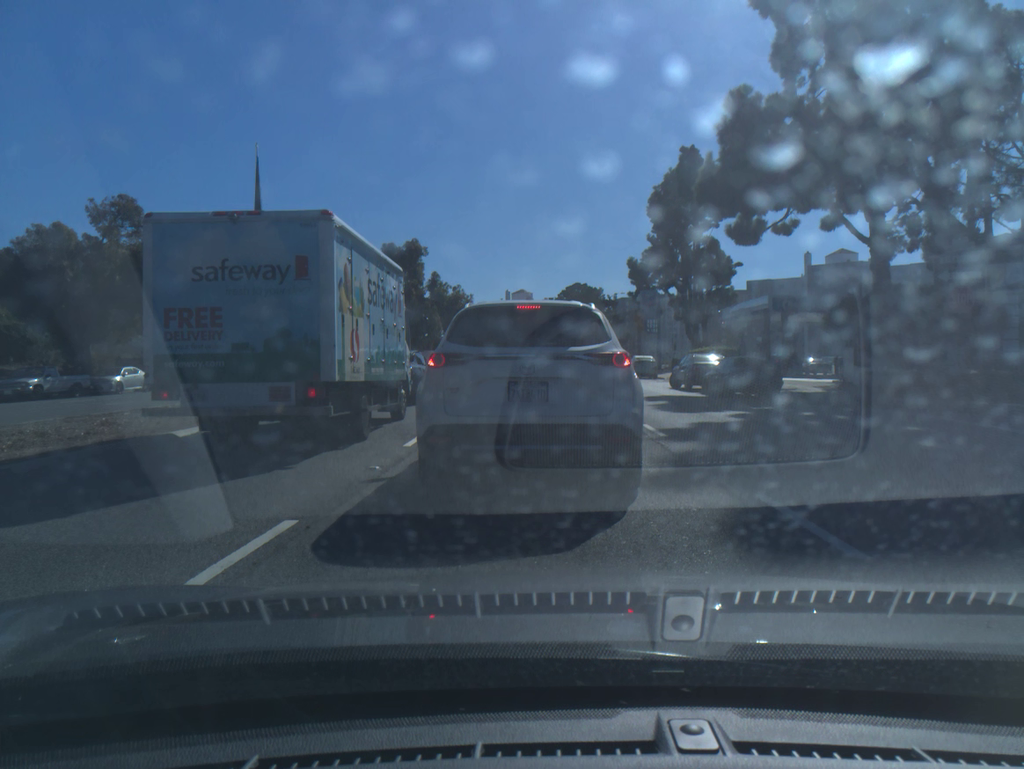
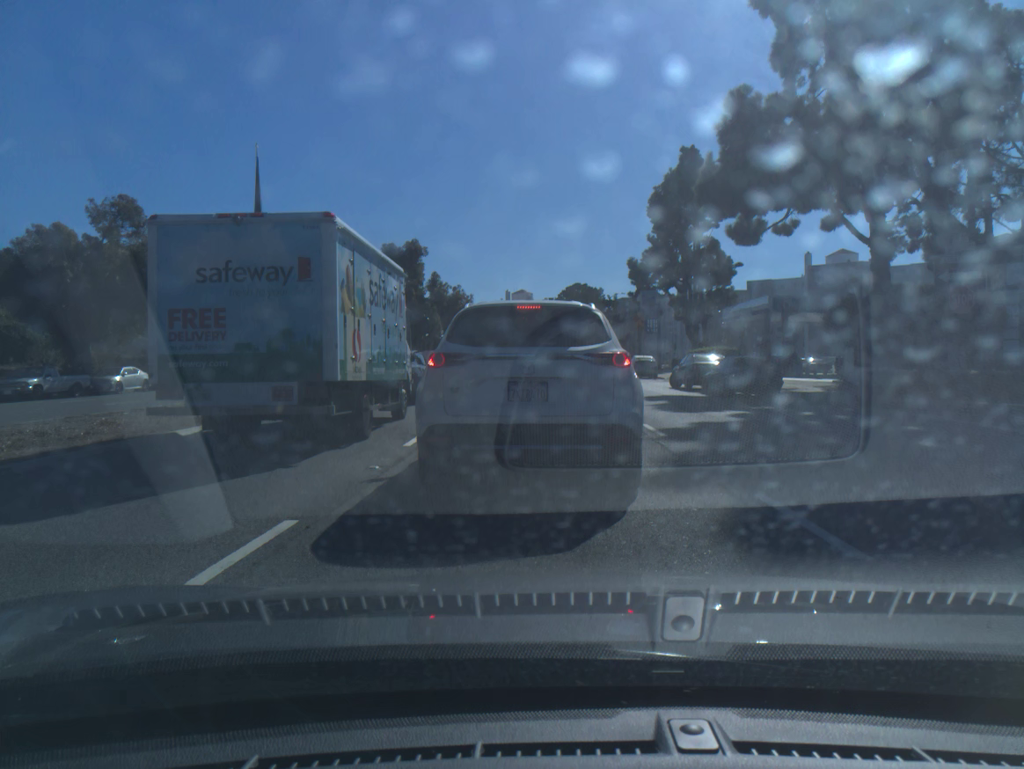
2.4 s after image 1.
(0.0, 0.0) m; 0°
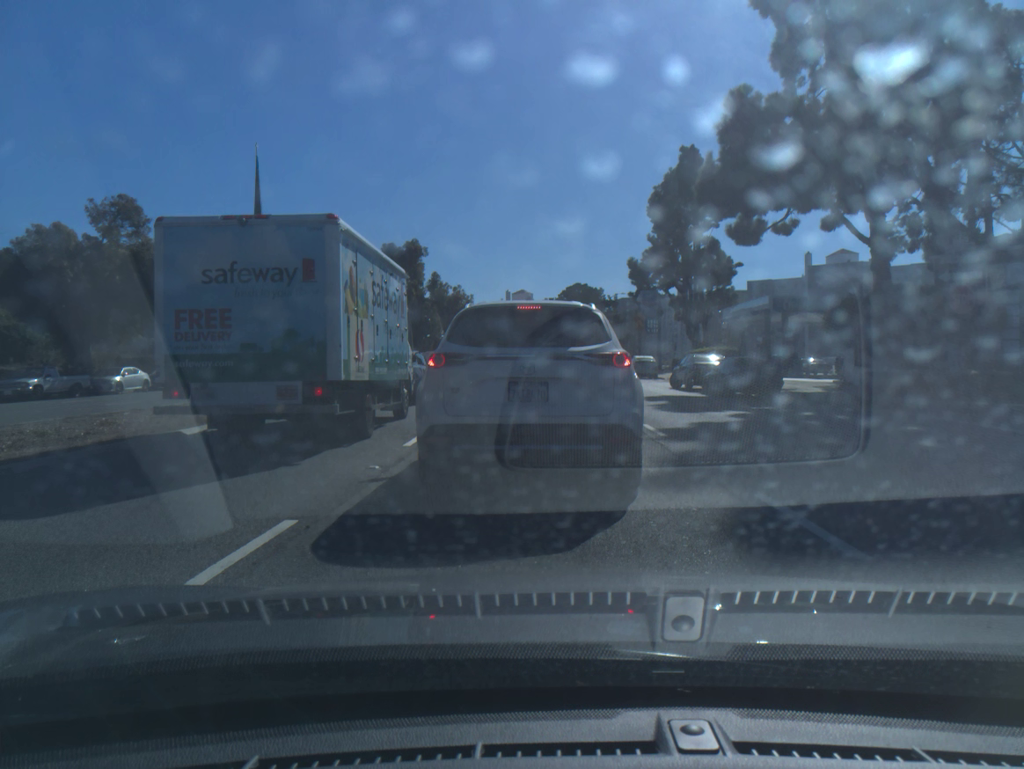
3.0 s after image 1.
(0.0, 0.0) m; 0°
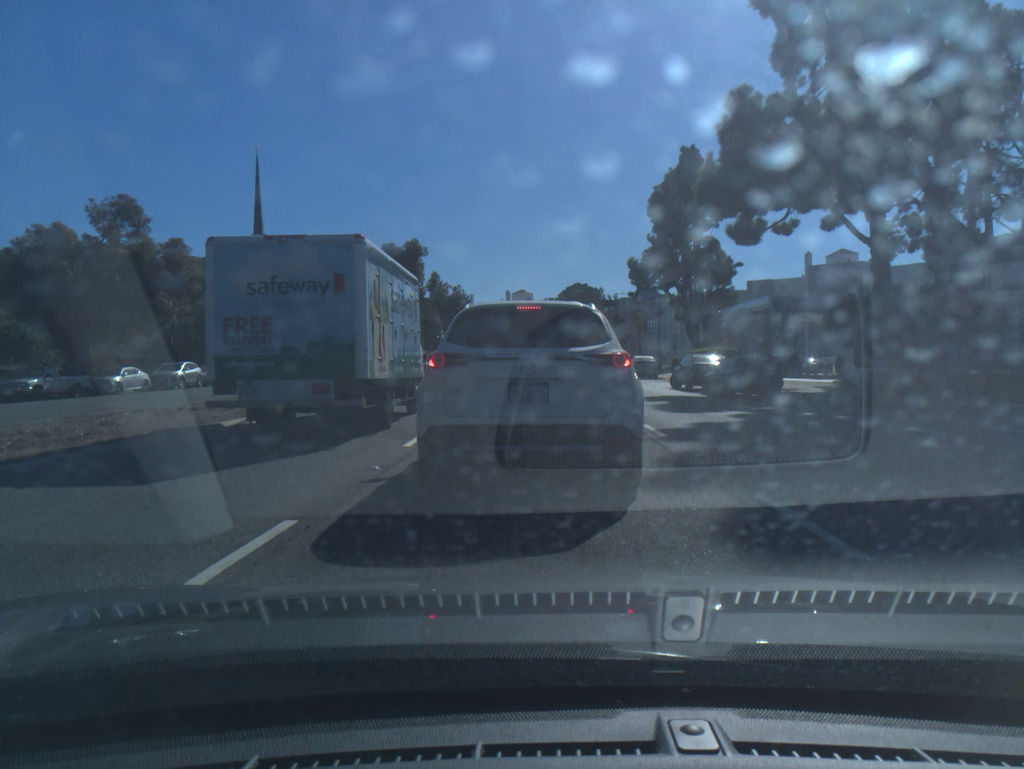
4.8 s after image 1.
(0.0, 0.0) m; 0°
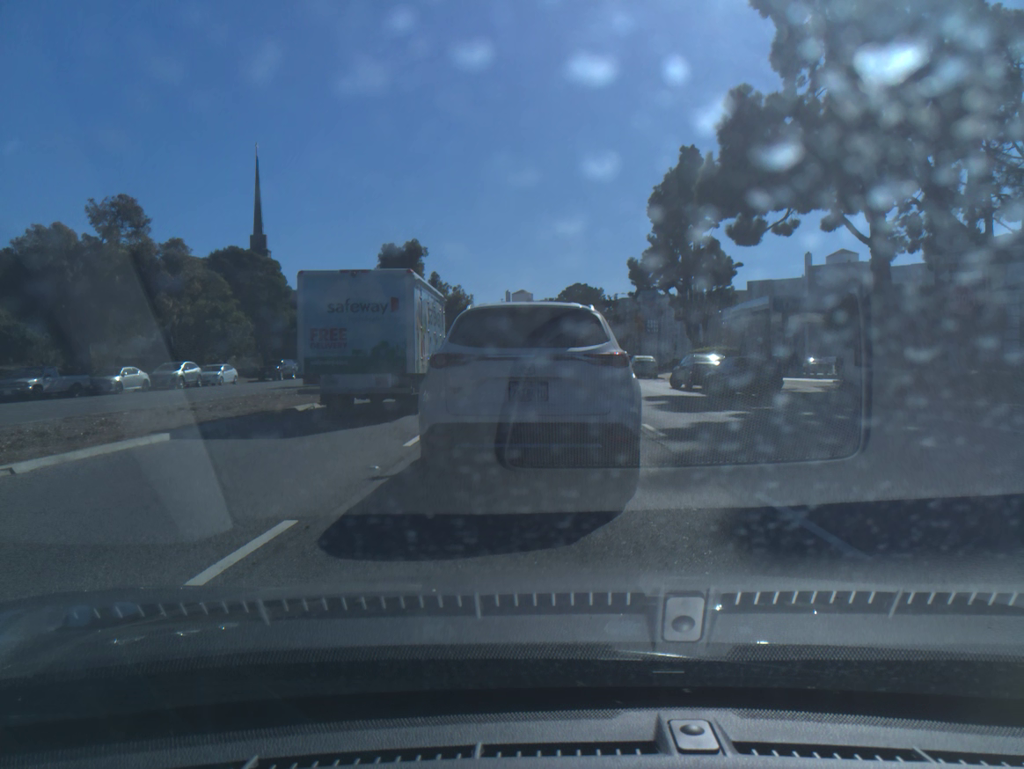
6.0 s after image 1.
(0.0, 0.0) m; 0°
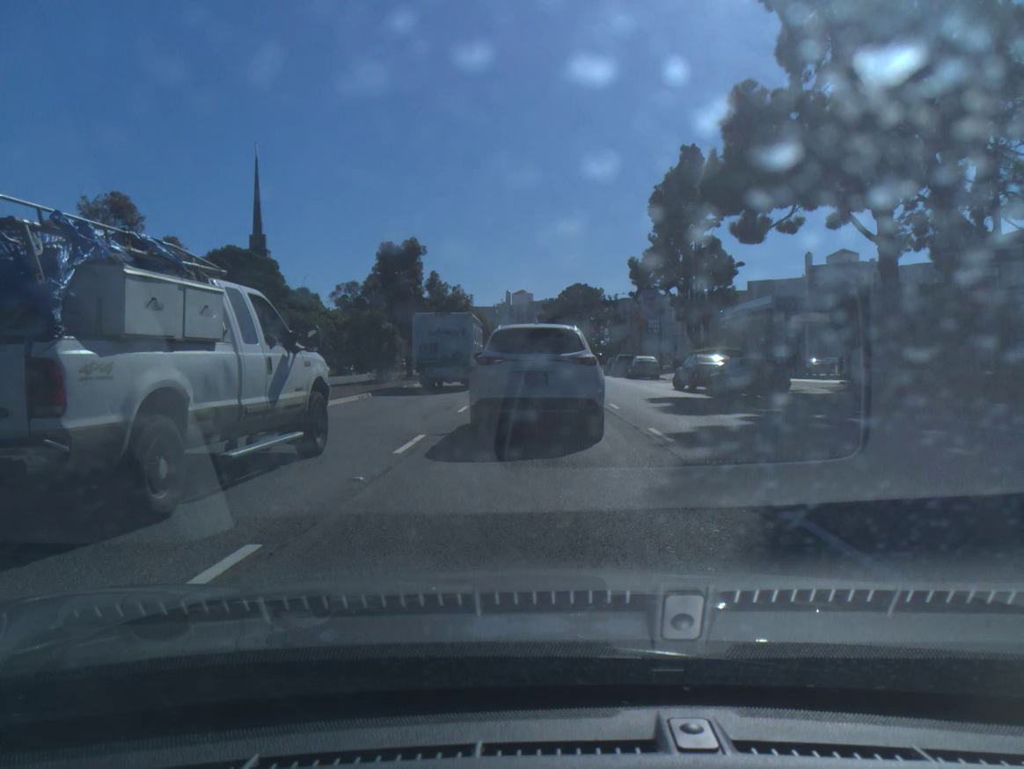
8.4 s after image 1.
(0.0, +0.7) m; 0°
